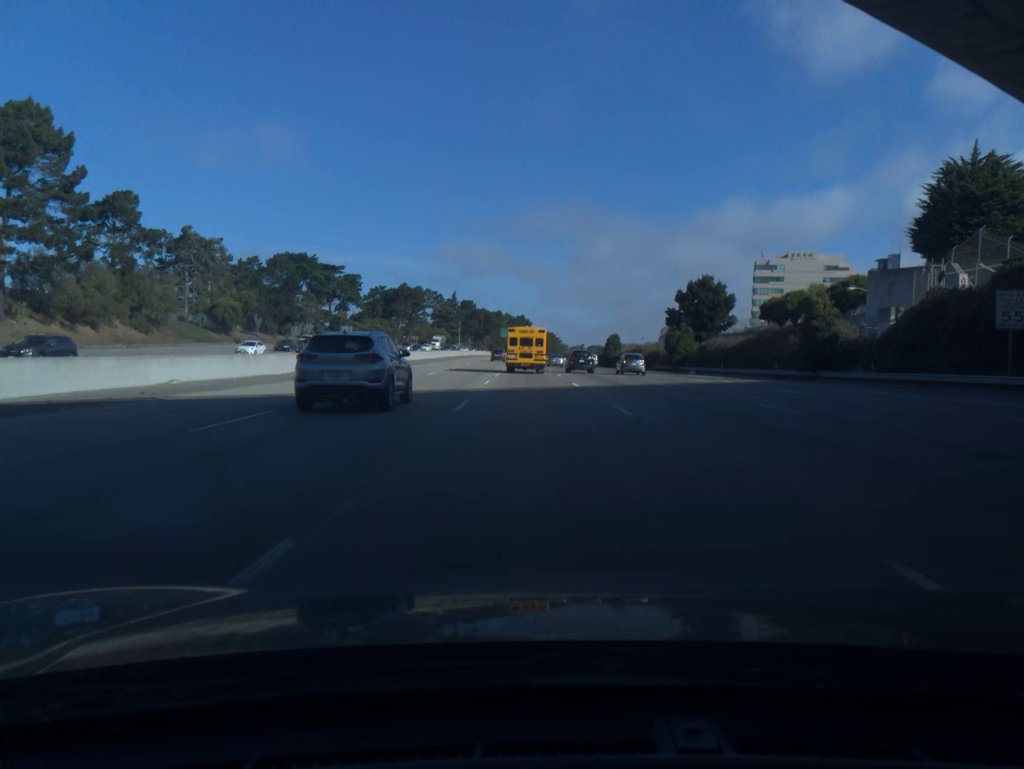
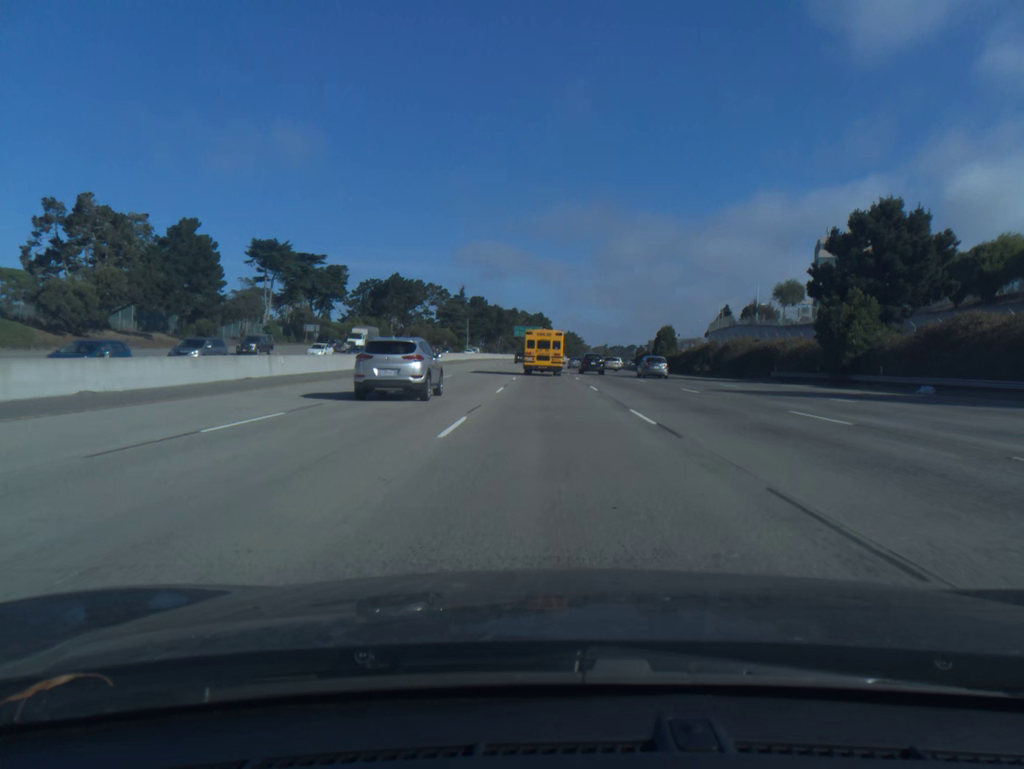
(-0.9, +44.1) m; -1°
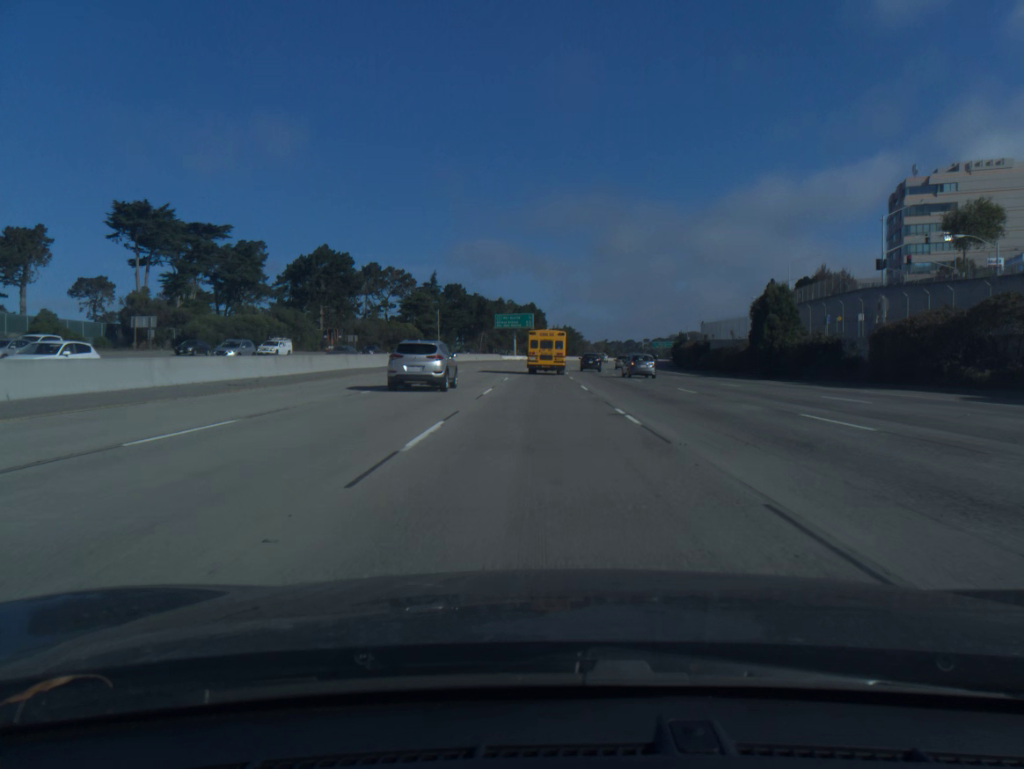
(+0.4, +58.6) m; 0°
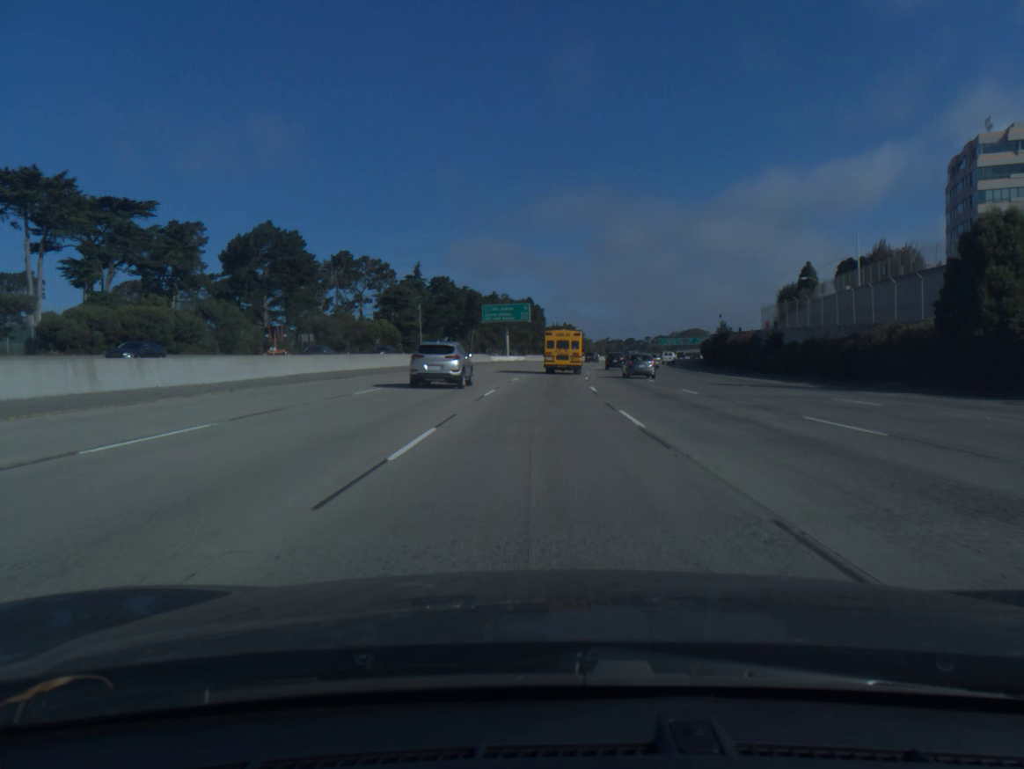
(0.0, +29.2) m; 0°
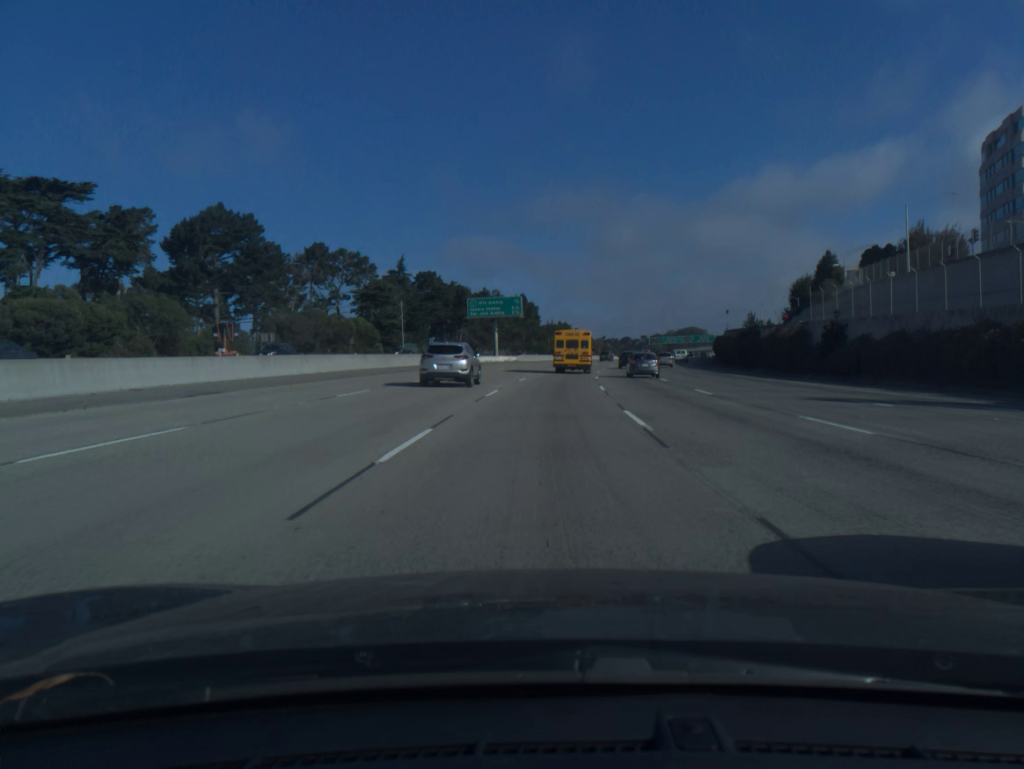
(+0.1, +14.6) m; 0°
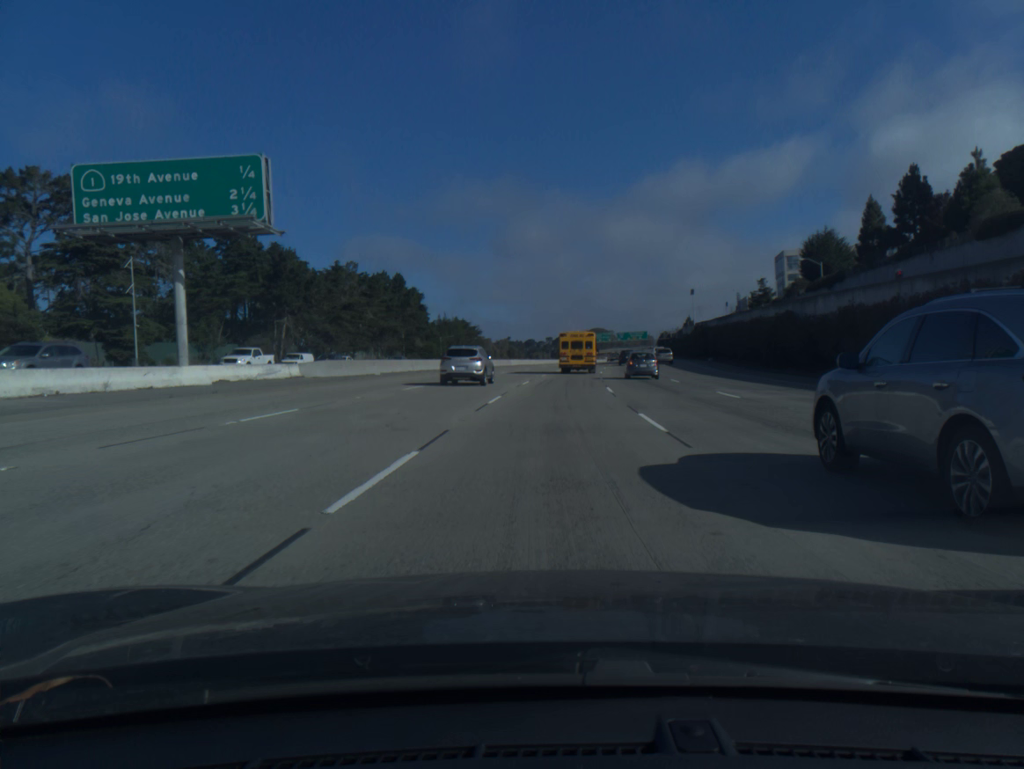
(+3.9, +73.7) m; +7°
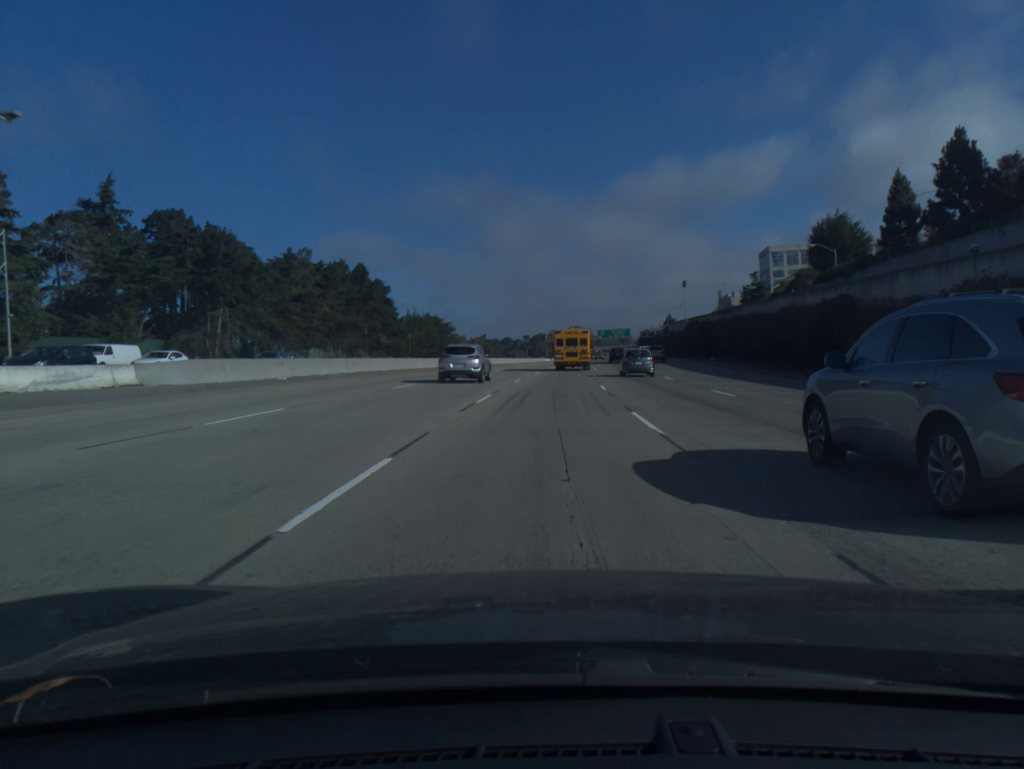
(+0.2, +14.9) m; +2°
